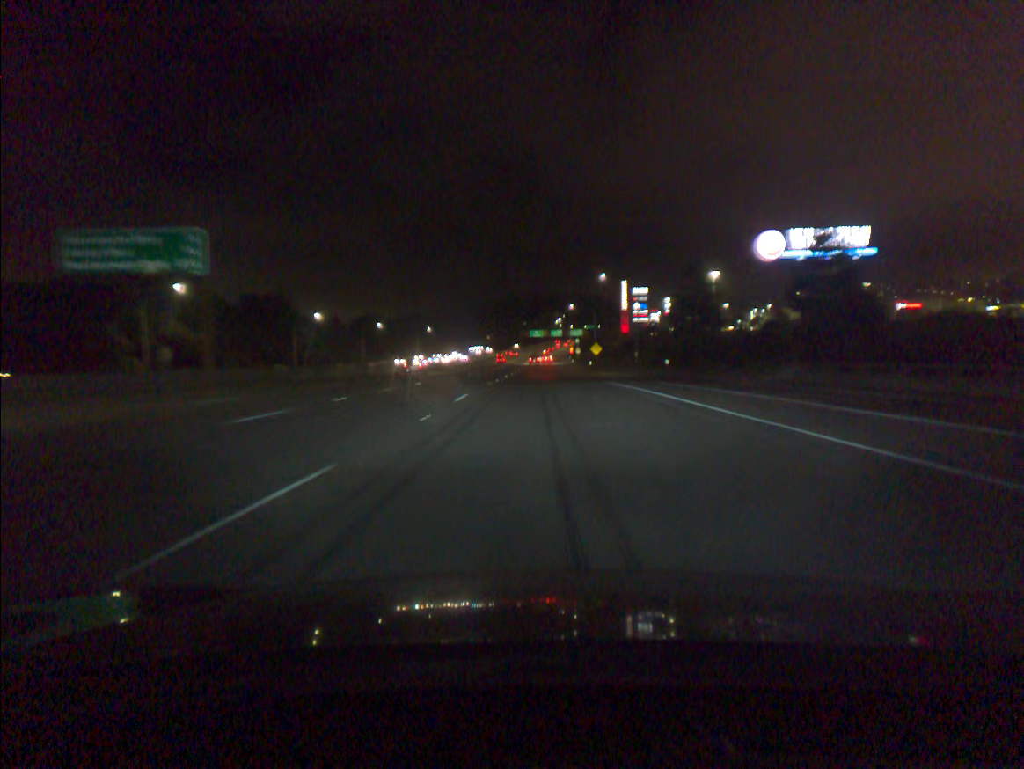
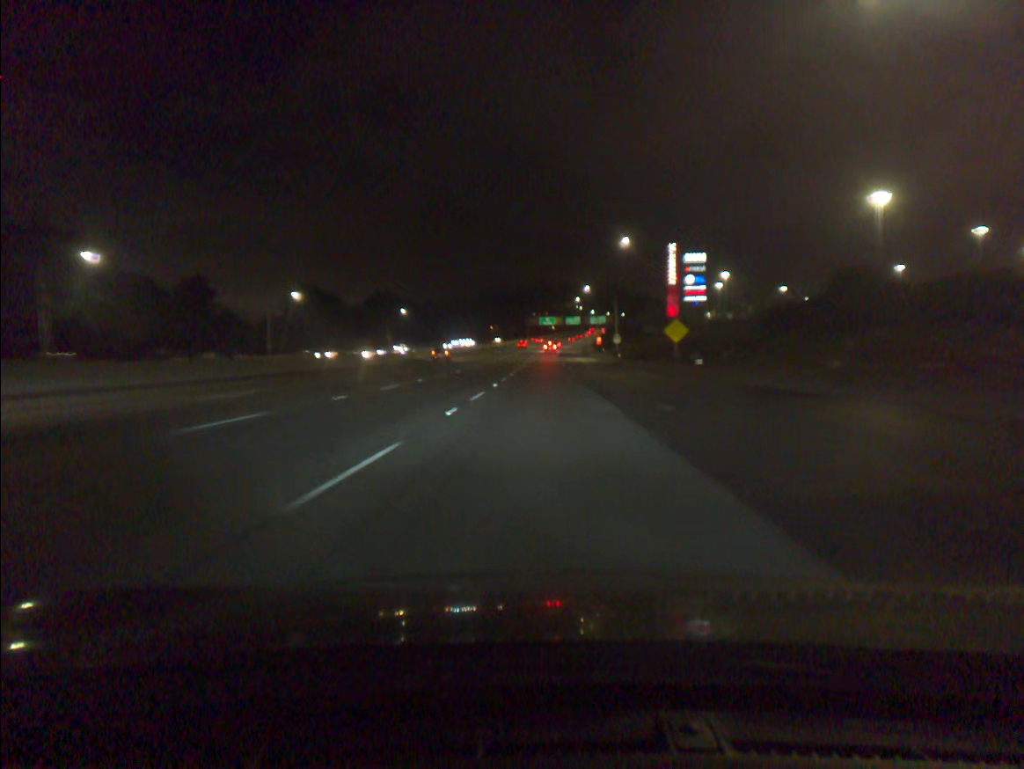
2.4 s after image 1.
(-0.7, +73.1) m; -1°
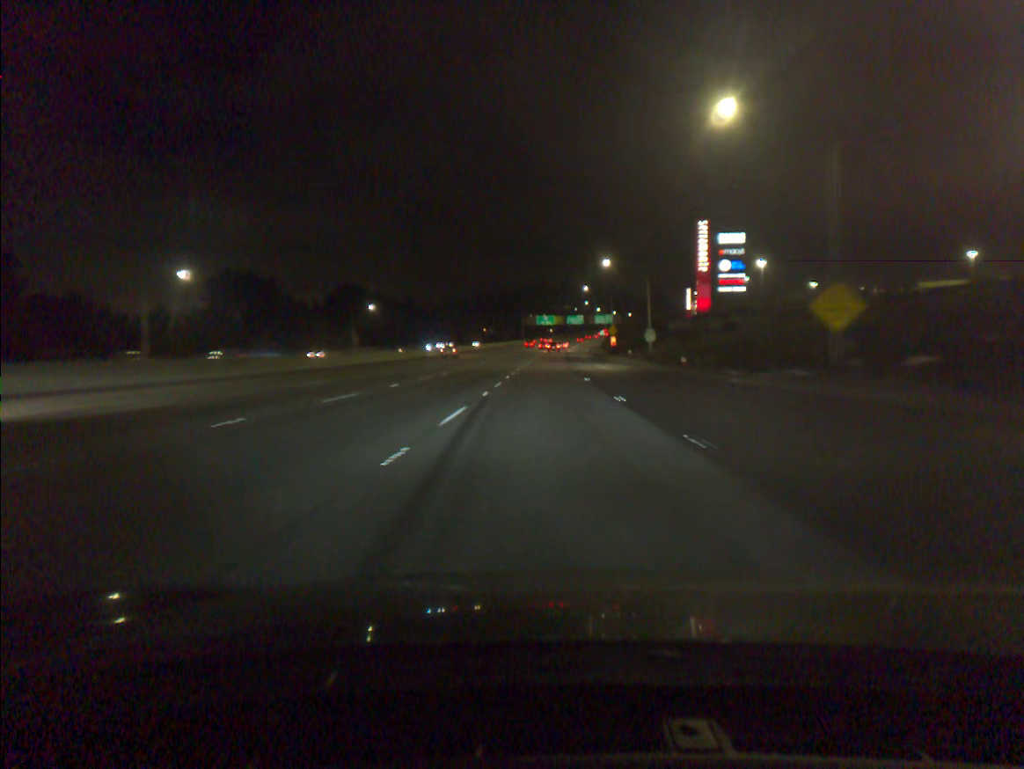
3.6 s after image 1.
(0.0, +36.7) m; 0°
